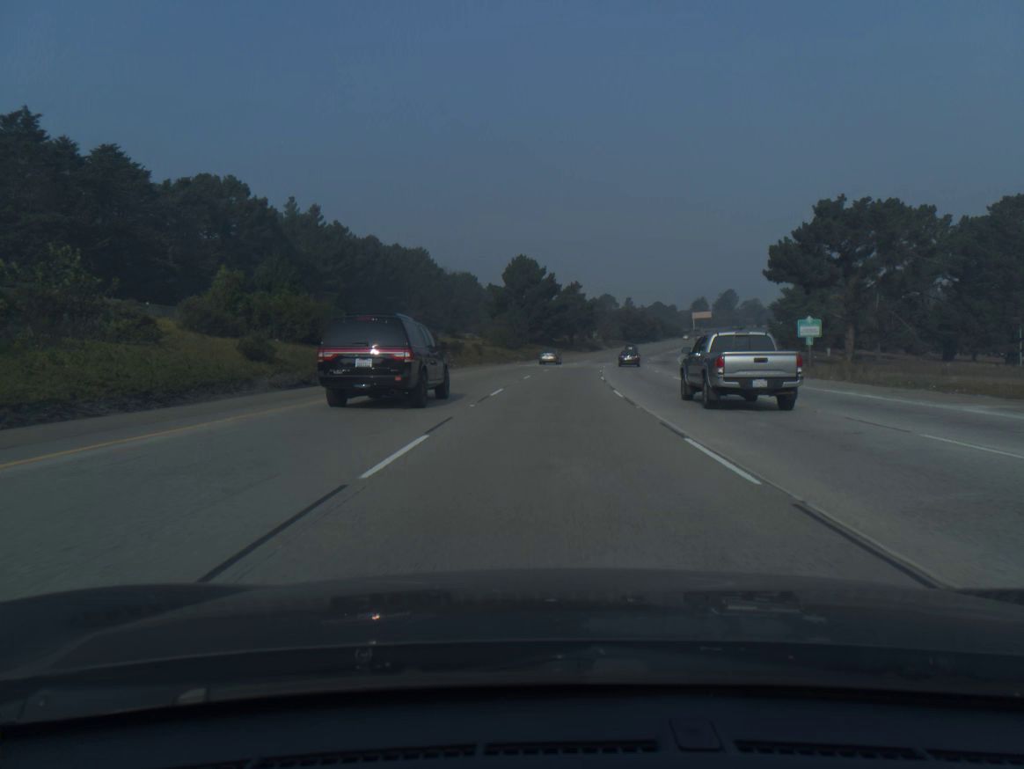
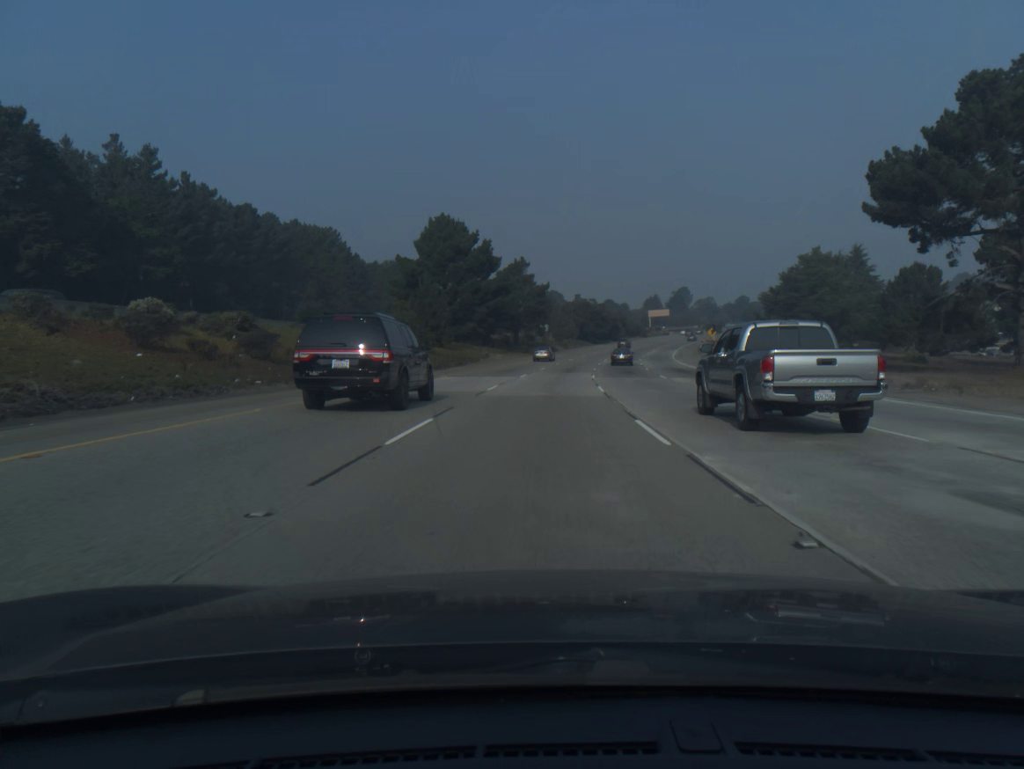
(+1.5, +40.8) m; +4°
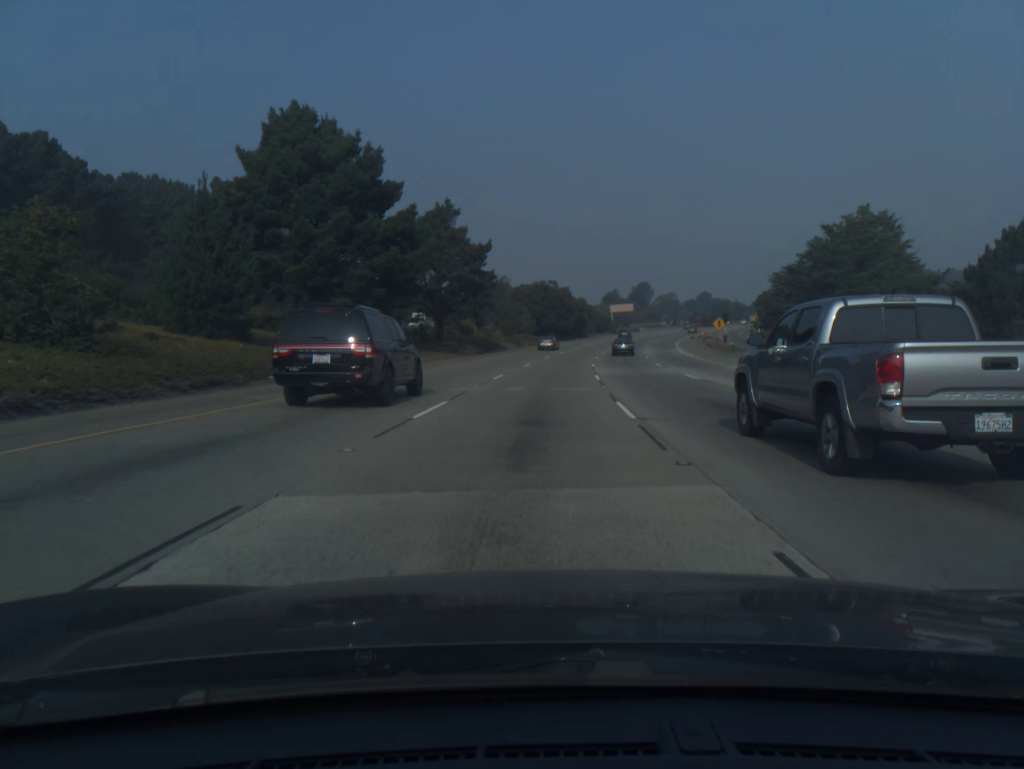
(+1.3, +40.8) m; +3°
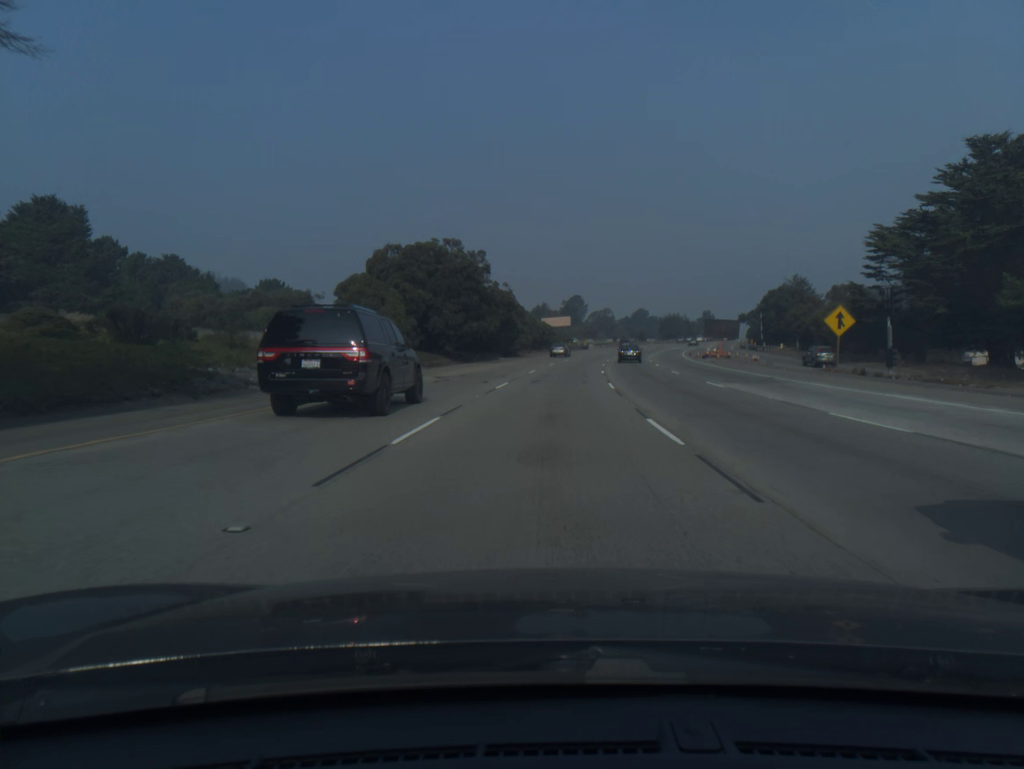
(+2.7, +61.2) m; +6°
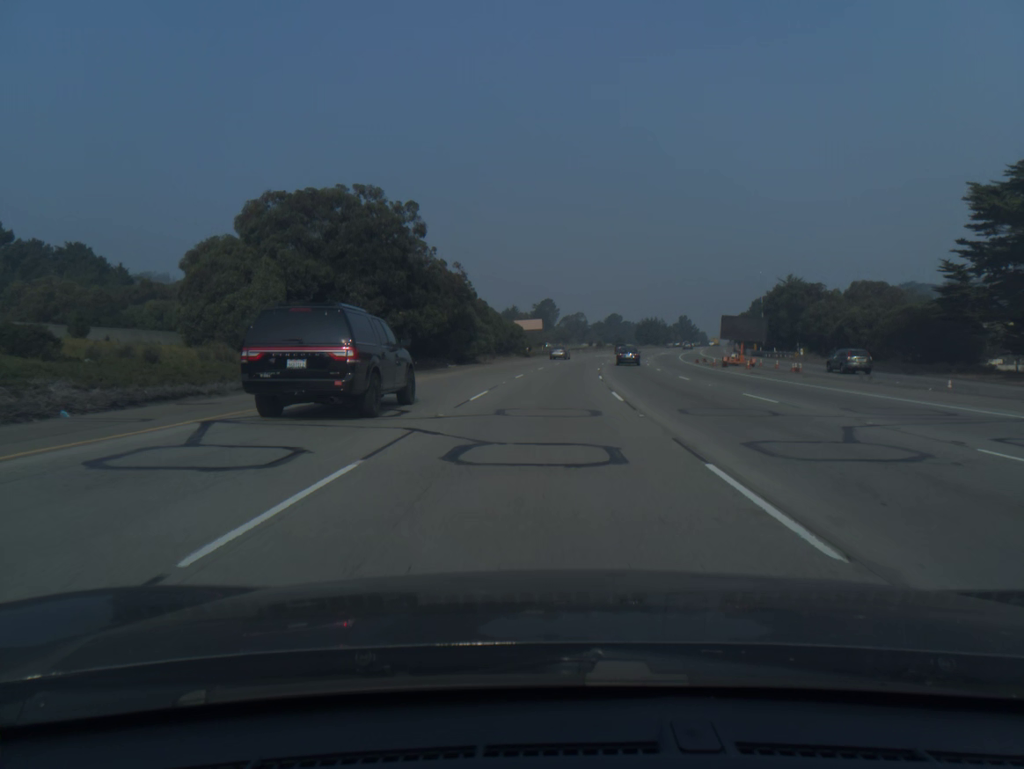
(+0.4, +20.4) m; +2°
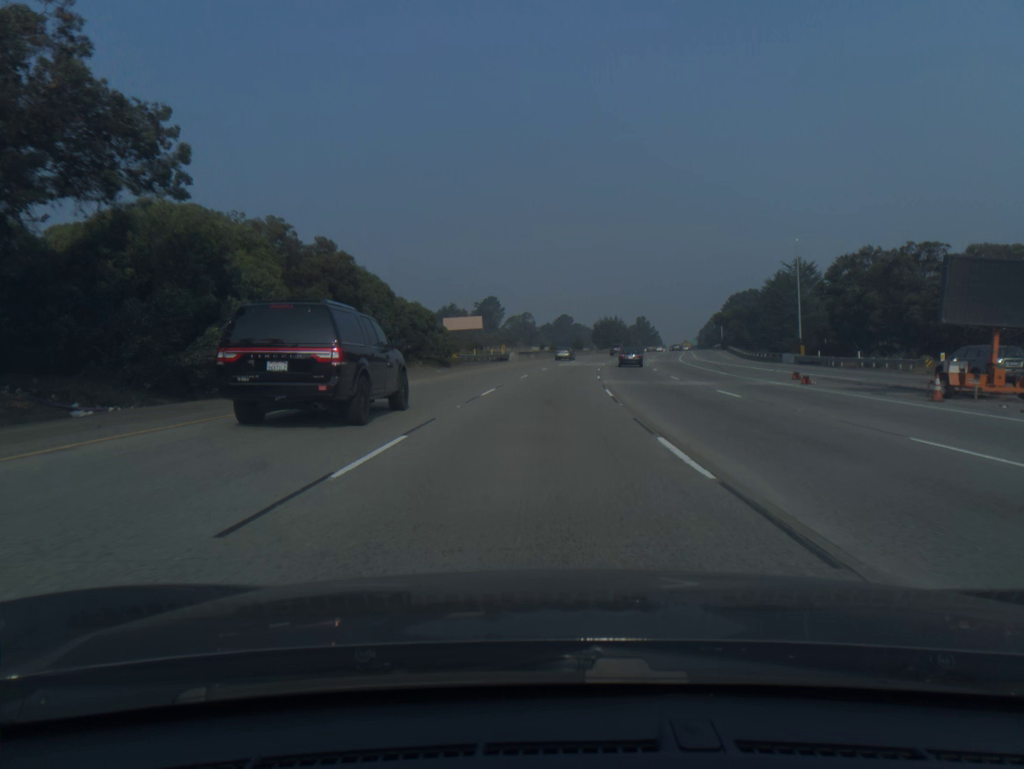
(+1.3, +40.5) m; +4°
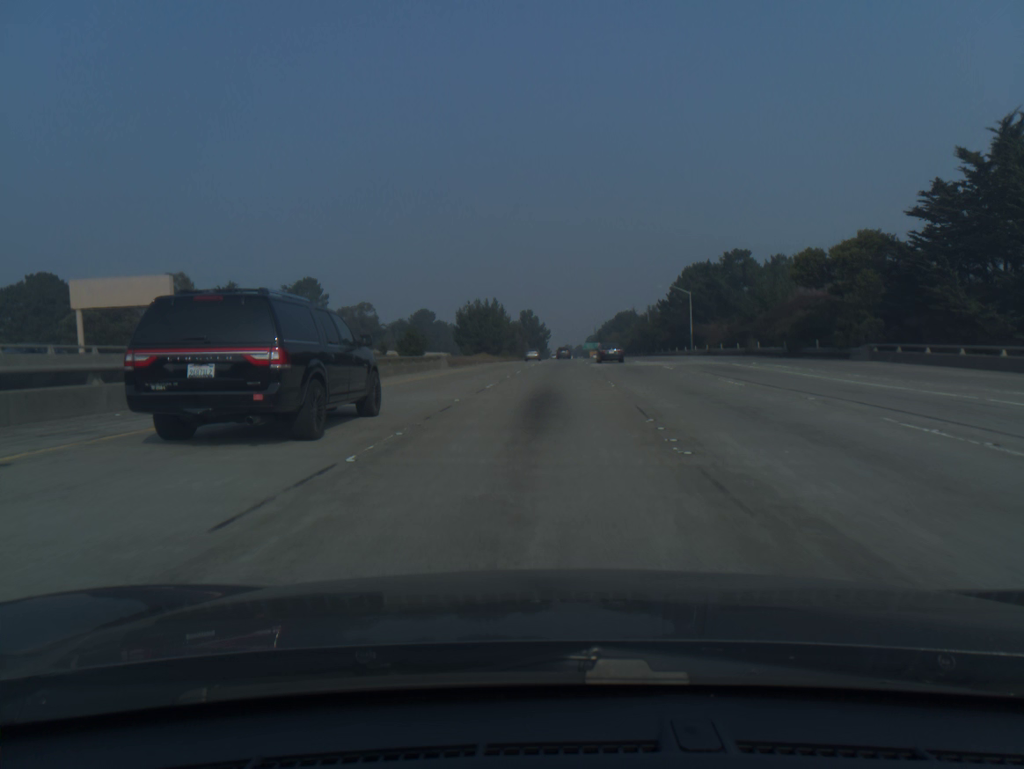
(+8.6, +100.6) m; +9°
